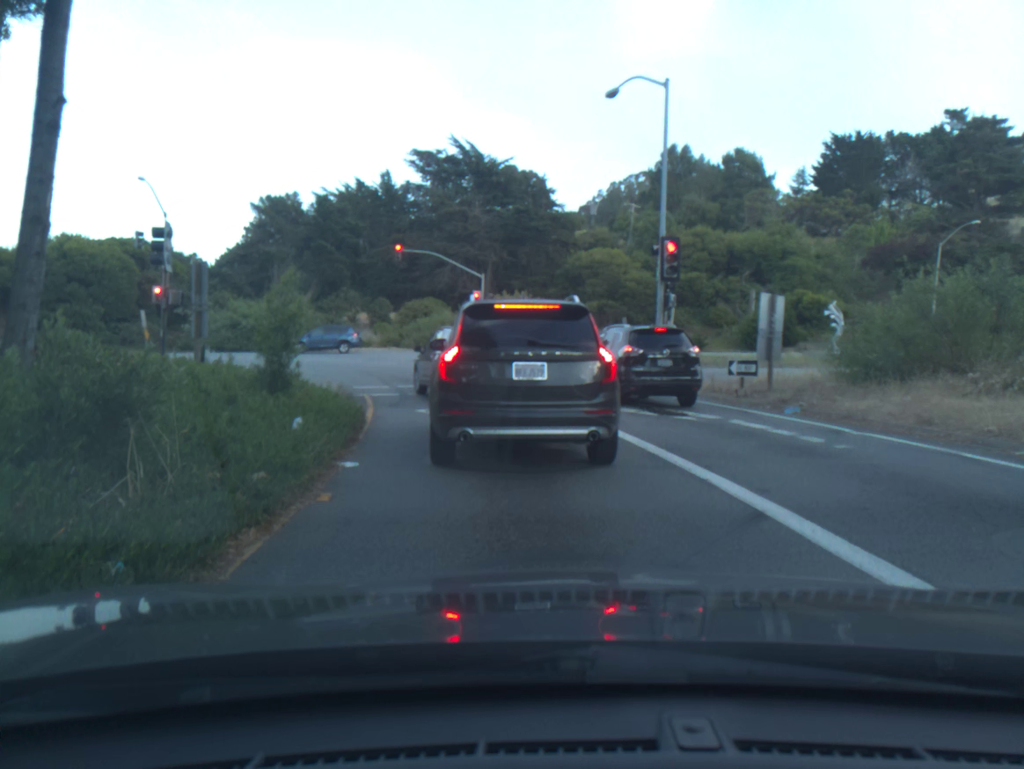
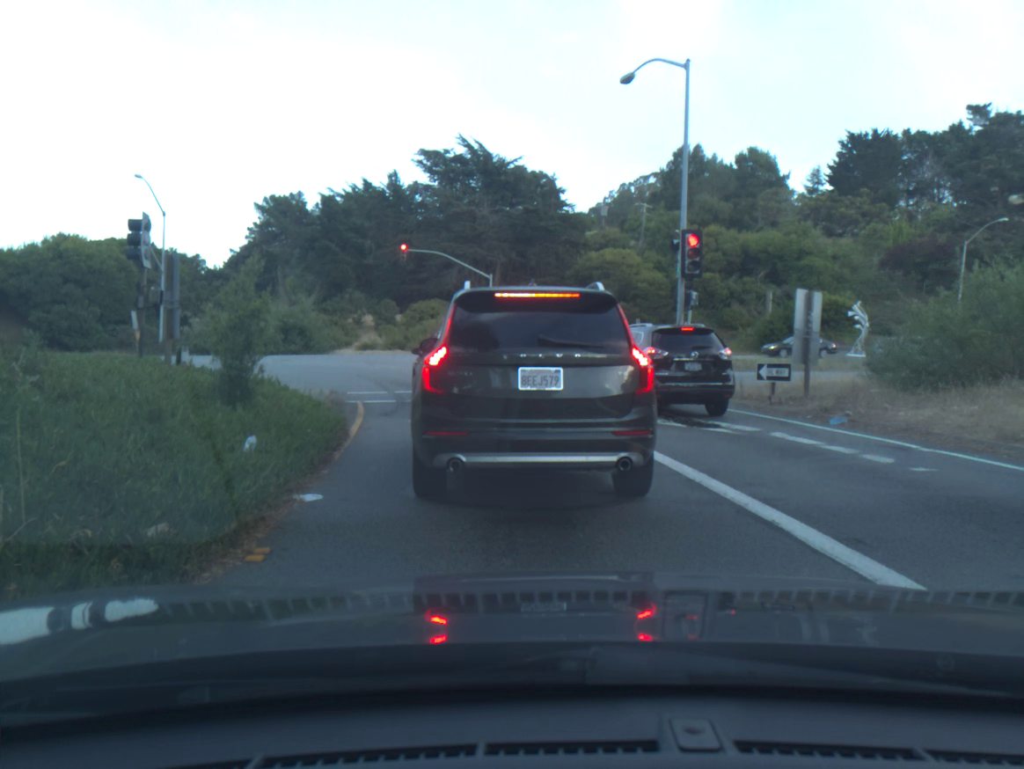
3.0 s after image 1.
(-0.1, +1.7) m; -1°
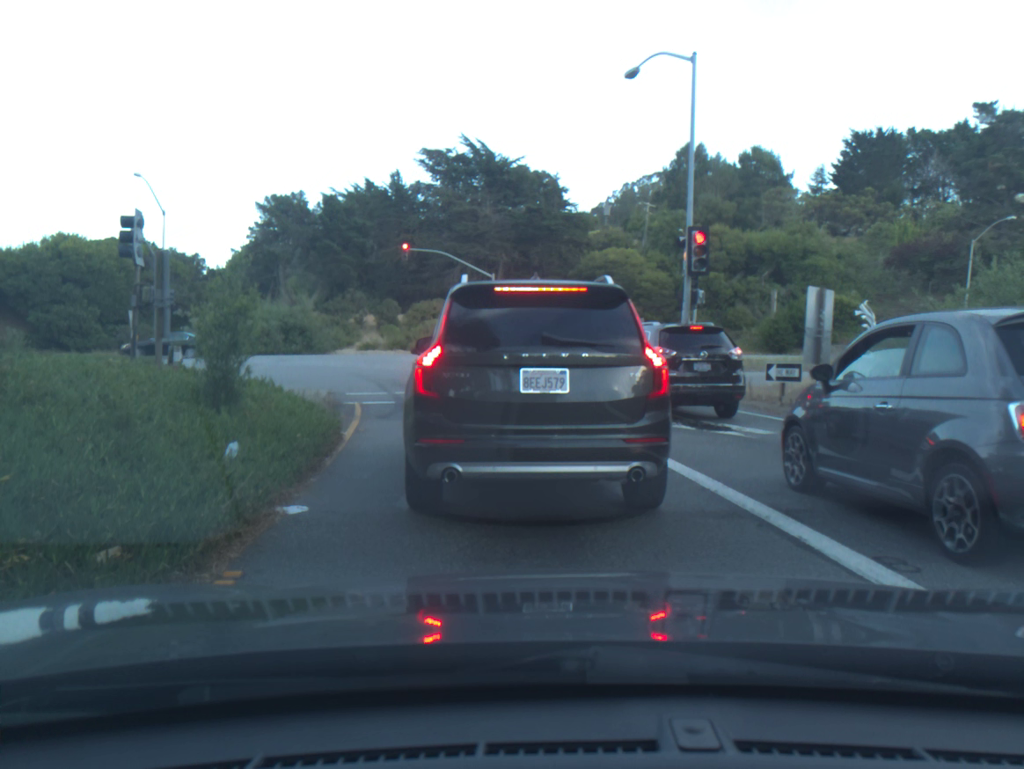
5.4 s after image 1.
(0.0, +0.6) m; 0°
